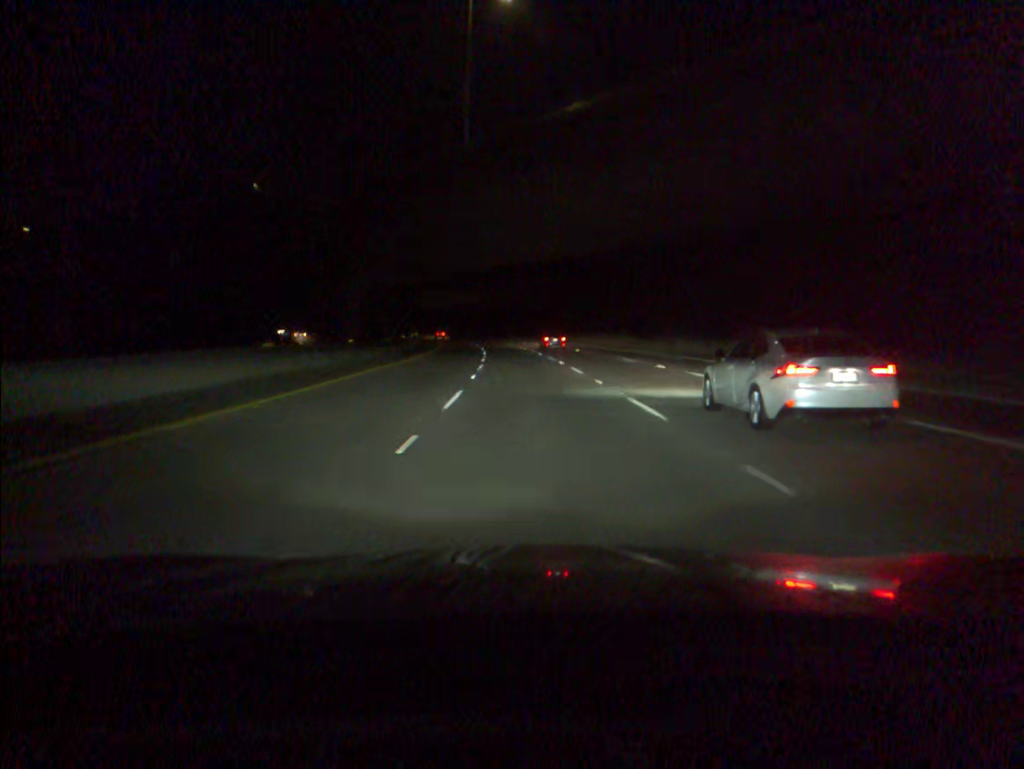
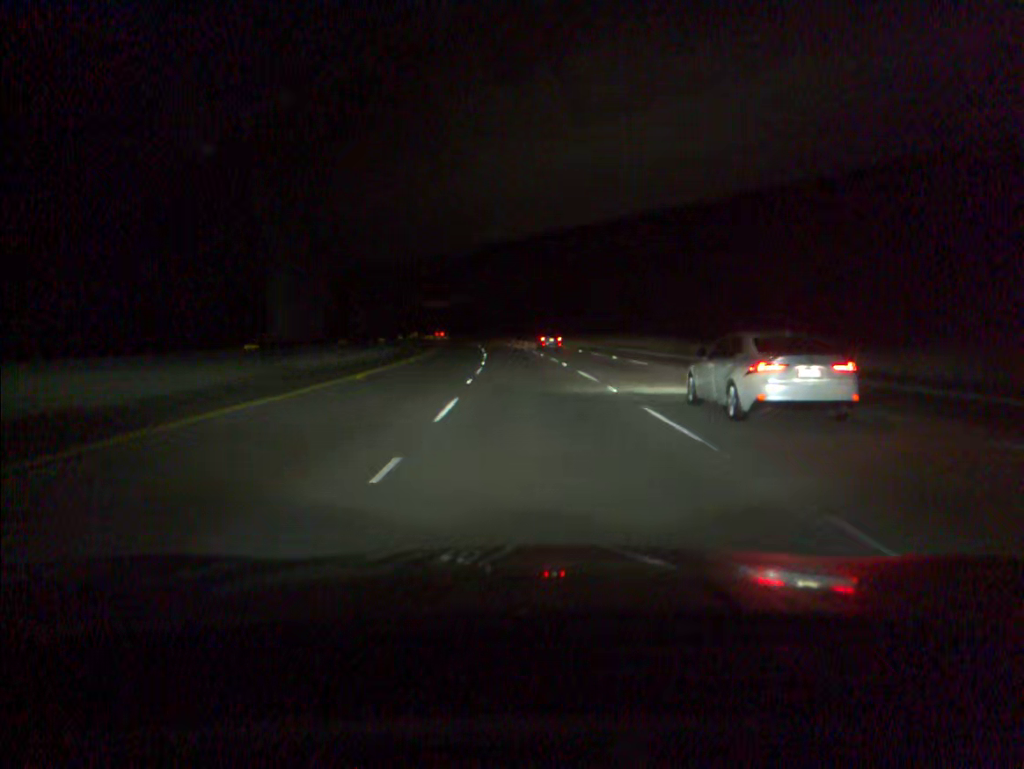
(-0.2, +16.7) m; -1°
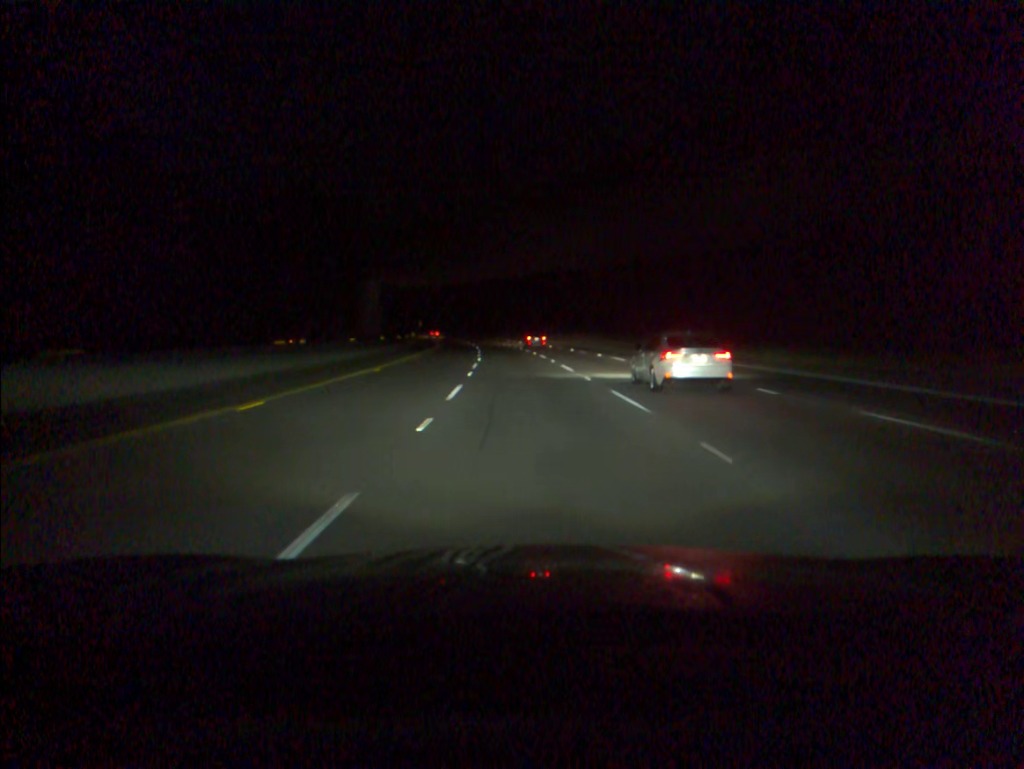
(-4.1, +83.5) m; -5°
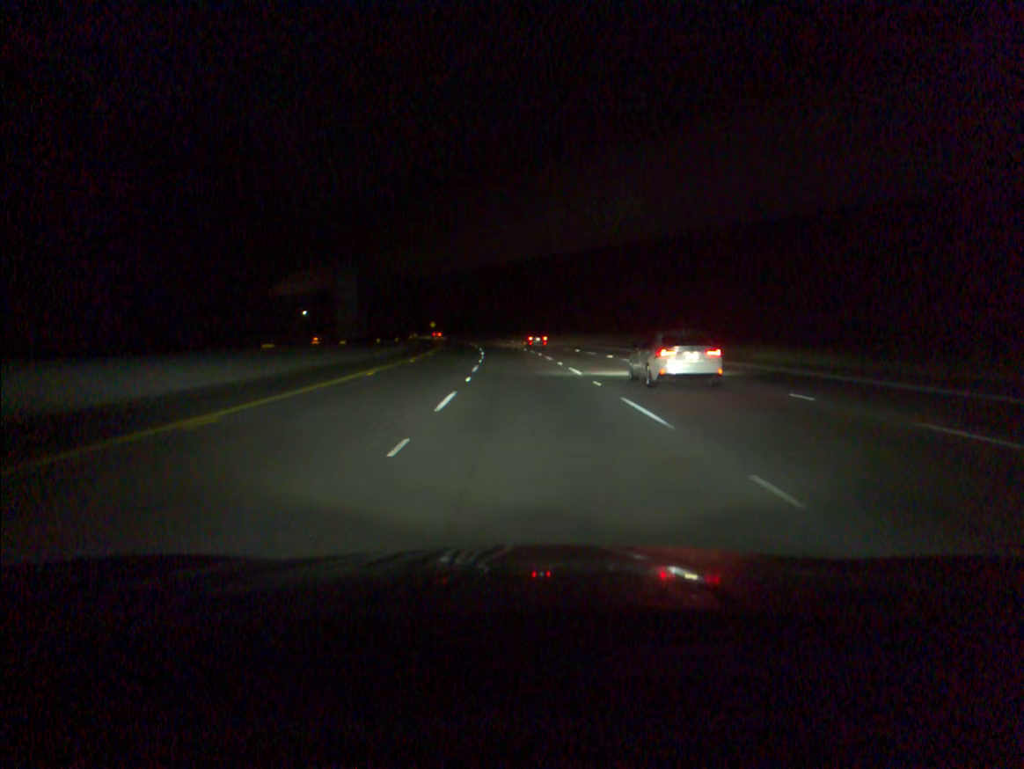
(-0.2, +16.6) m; -1°
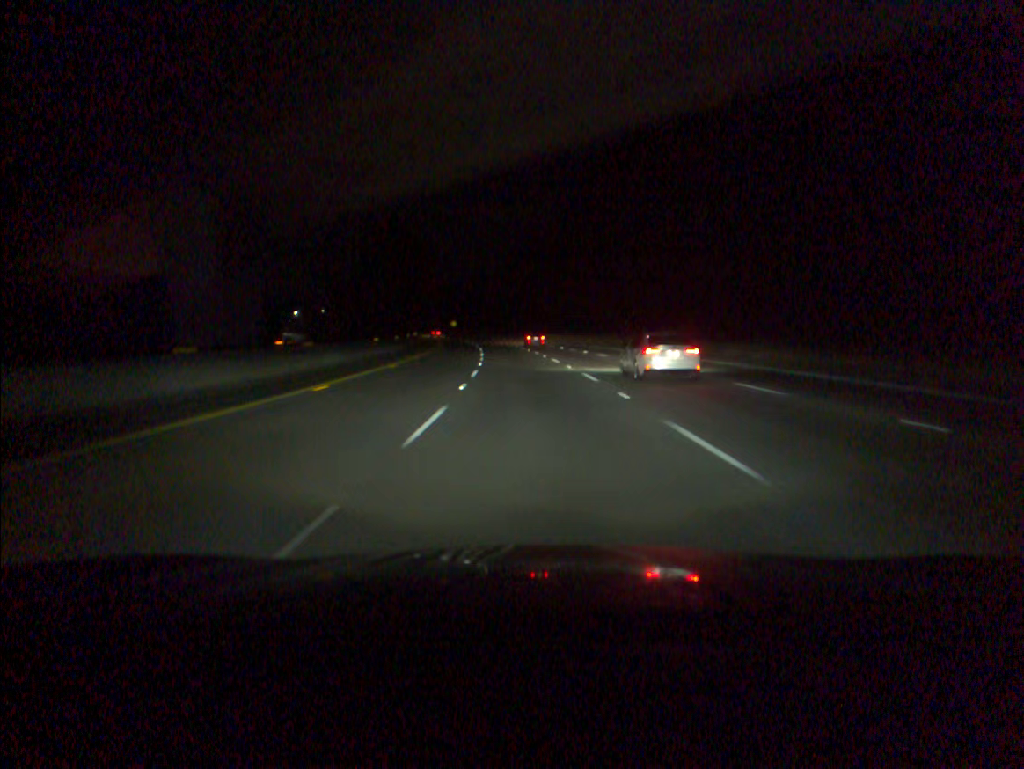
(-0.7, +33.3) m; -2°
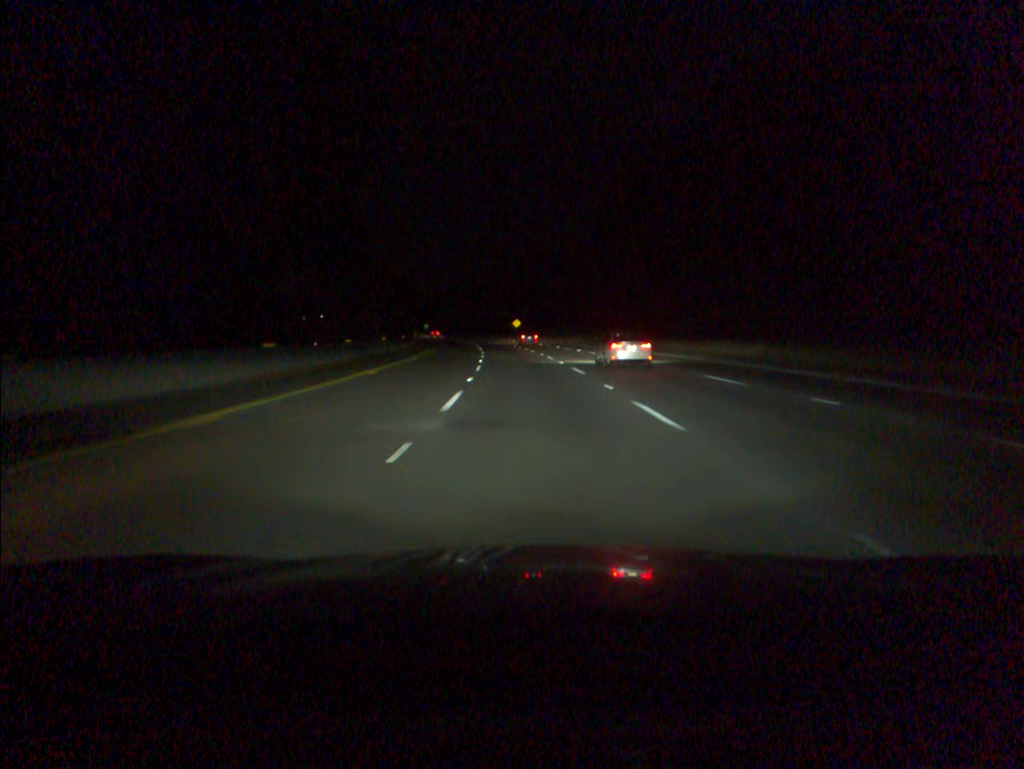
(-4.0, +83.7) m; -6°
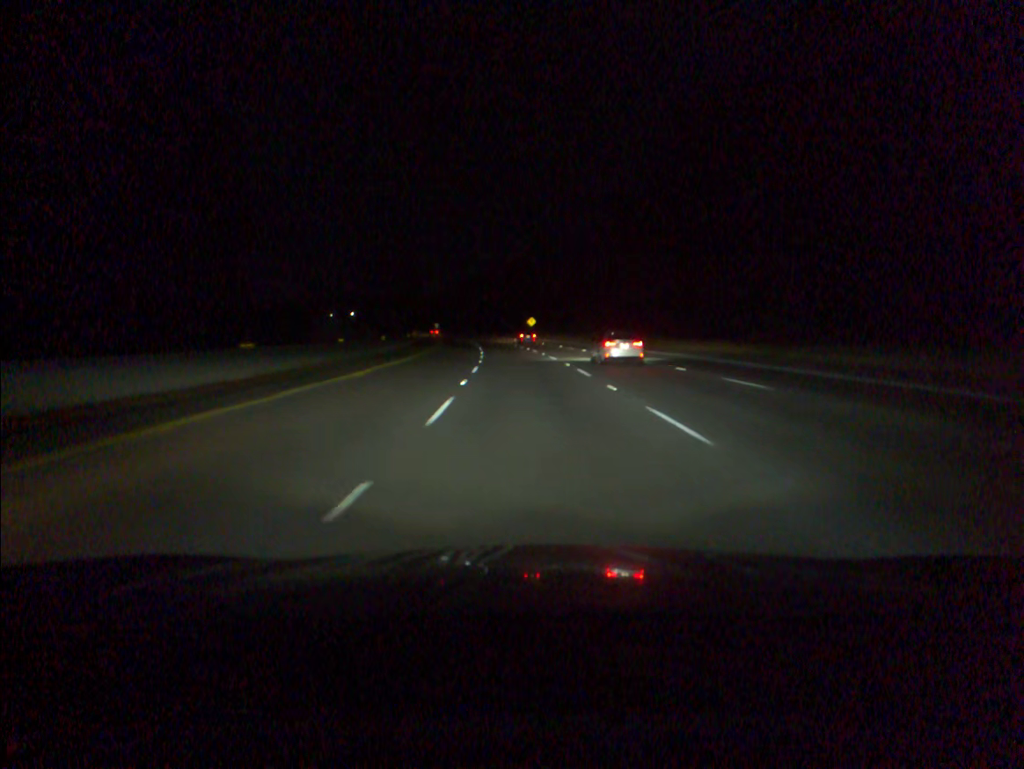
(-0.2, +16.8) m; -1°
